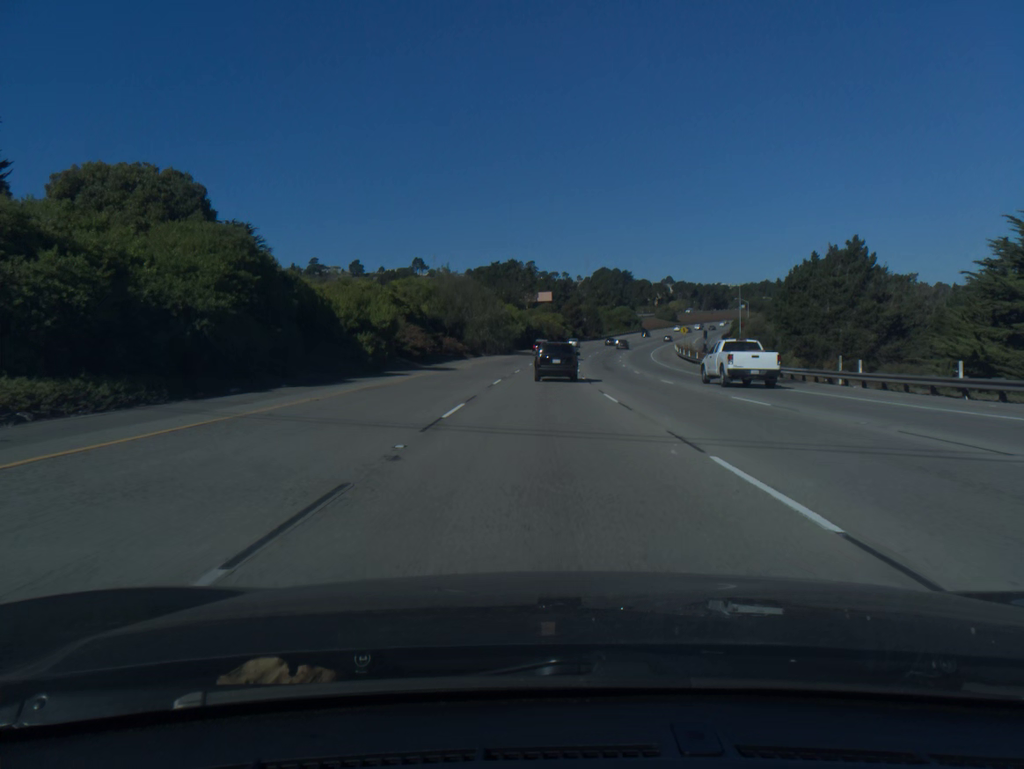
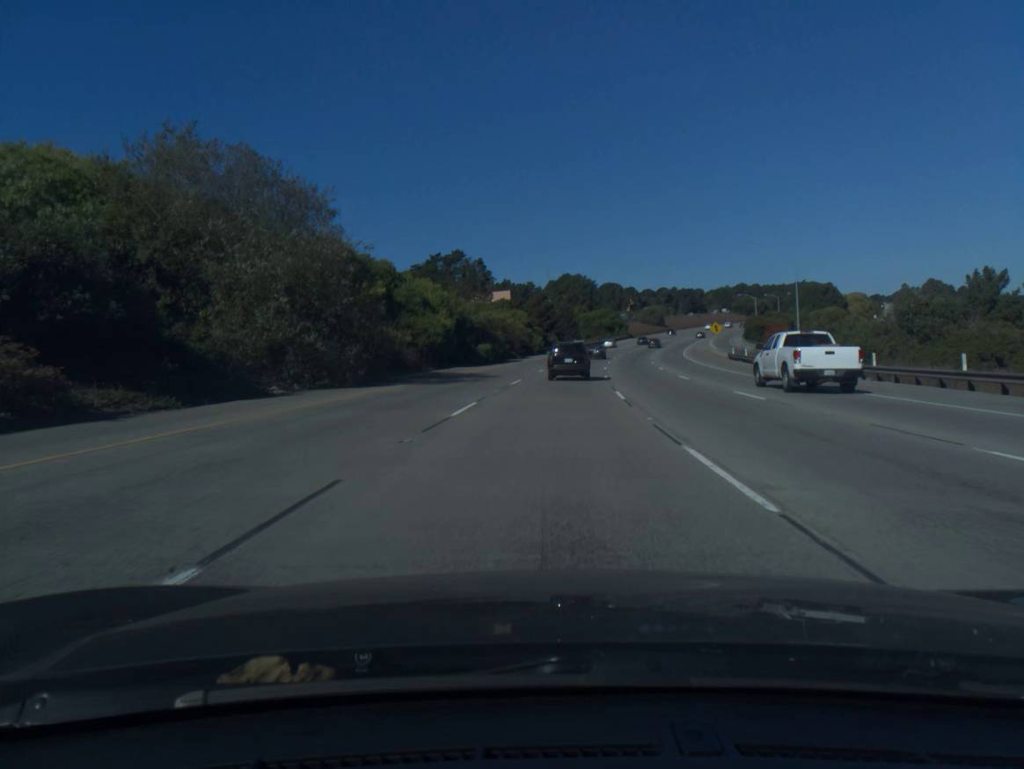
(+0.9, +57.6) m; +3°
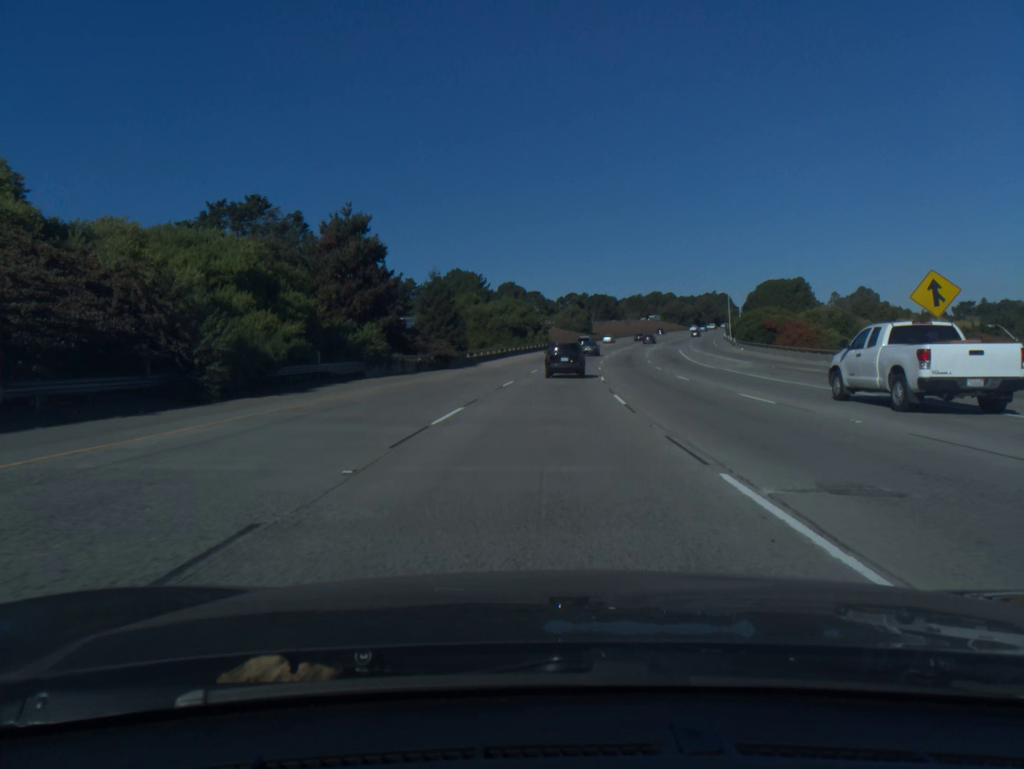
(+4.8, +74.7) m; +7°
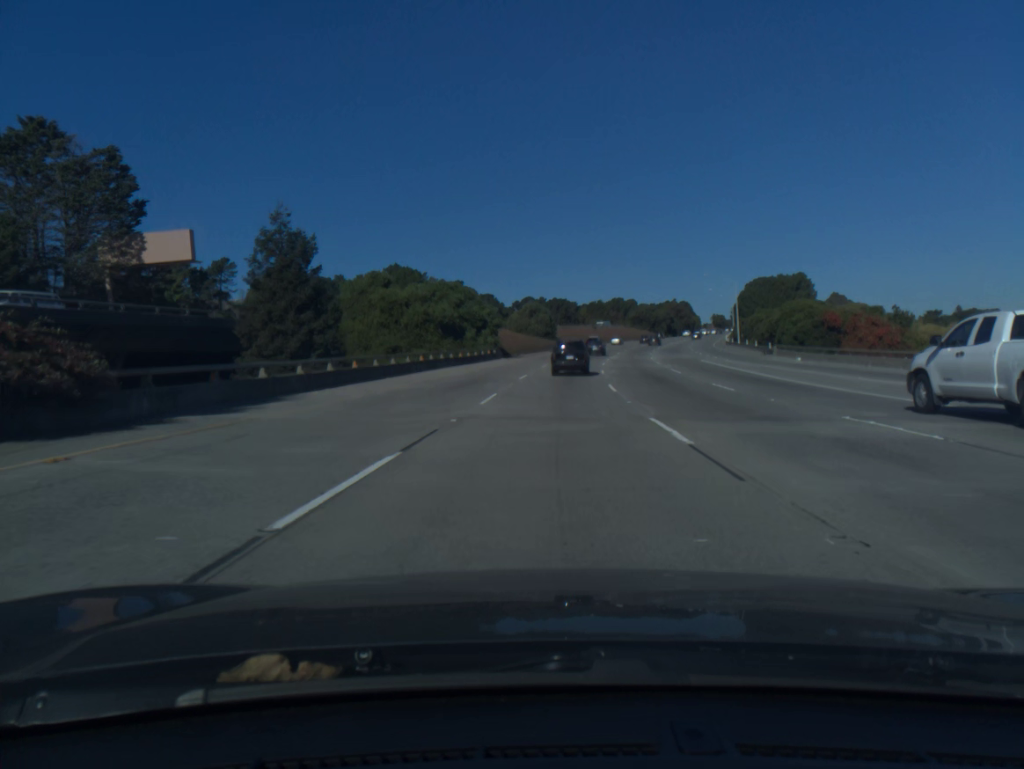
(+0.9, +37.1) m; +3°
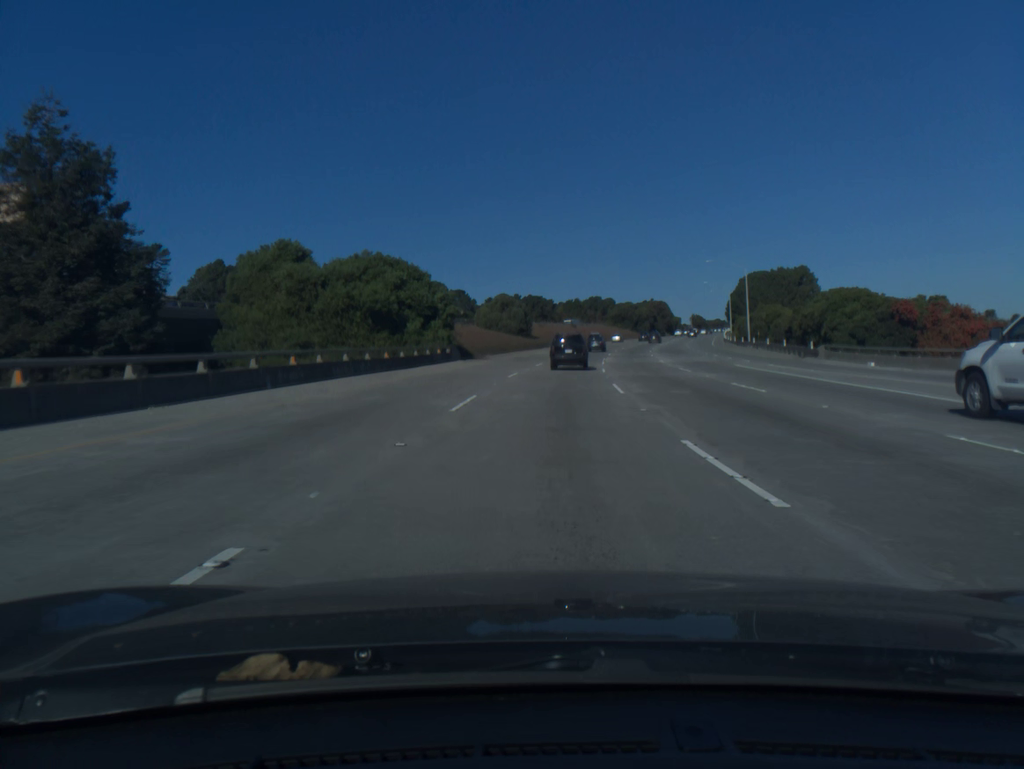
(+0.3, +18.5) m; +2°
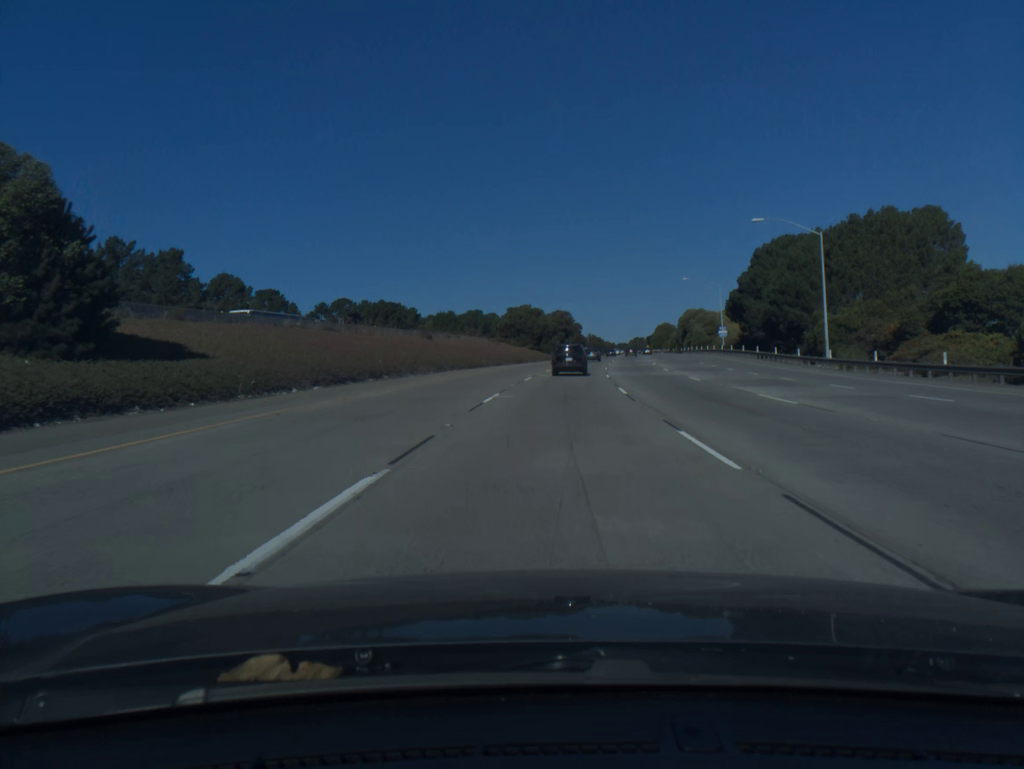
(+6.9, +90.3) m; +9°
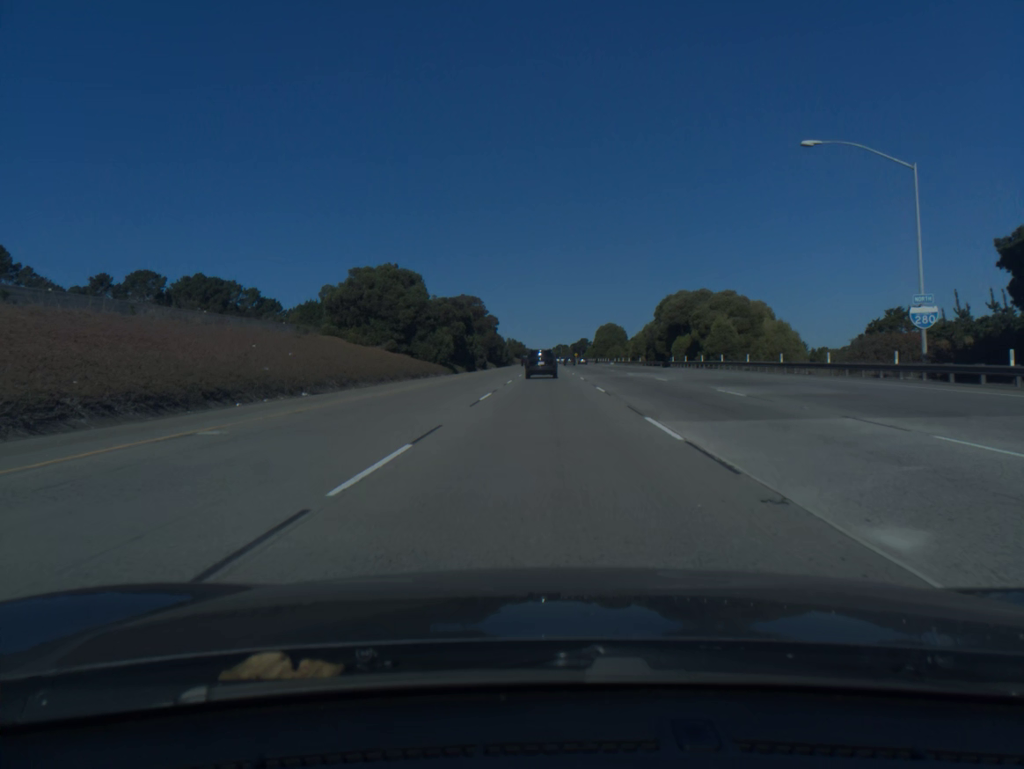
(+4.1, +70.1) m; +6°
